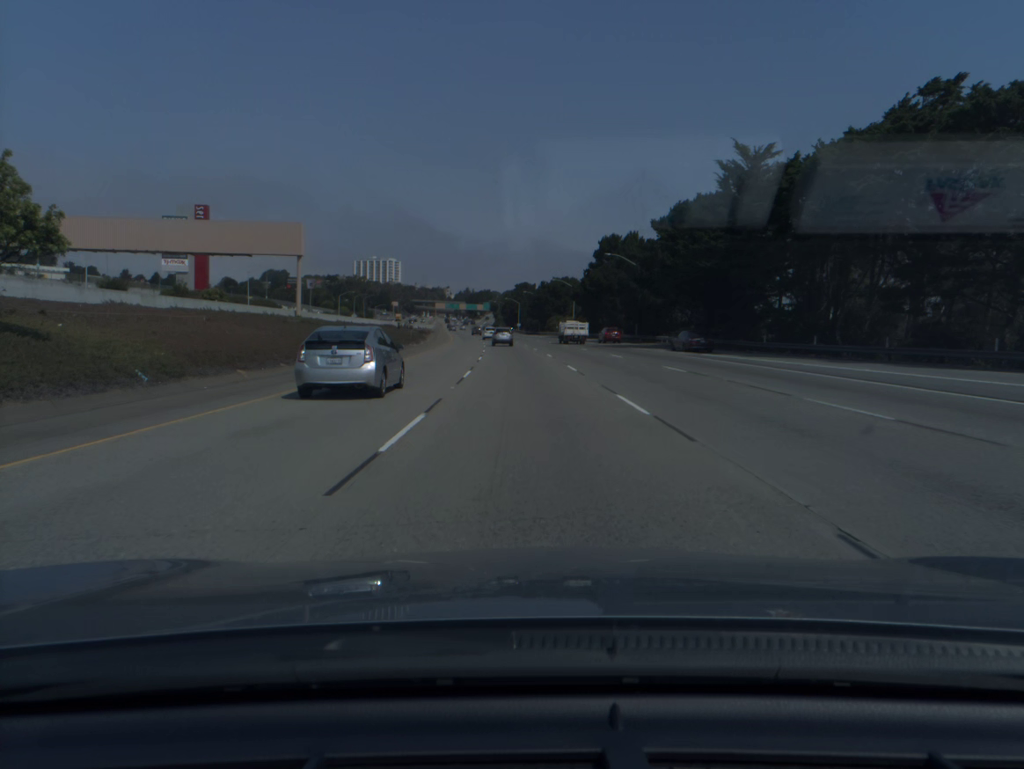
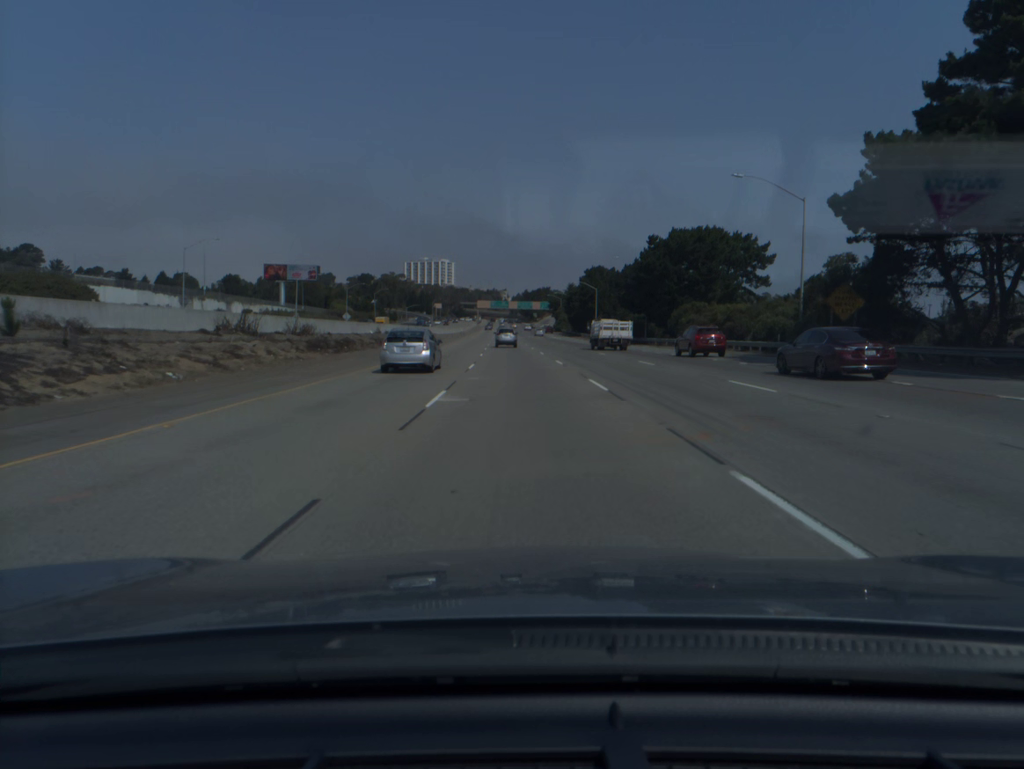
(-3.4, +96.8) m; -4°
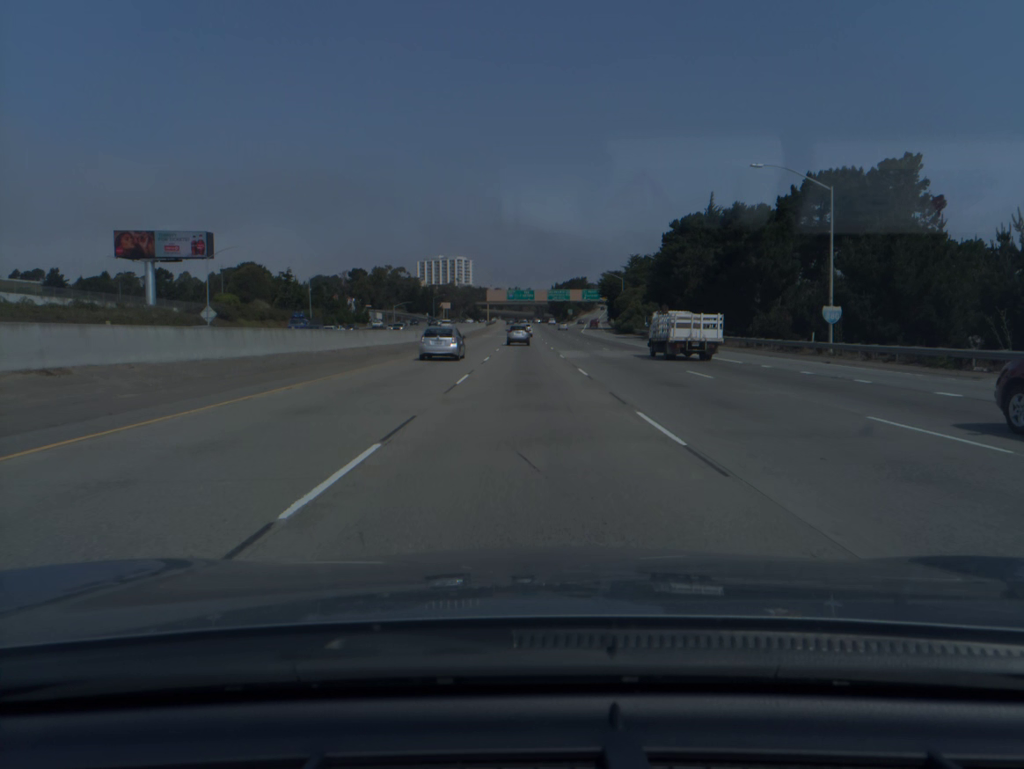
(-2.4, +96.2) m; -2°
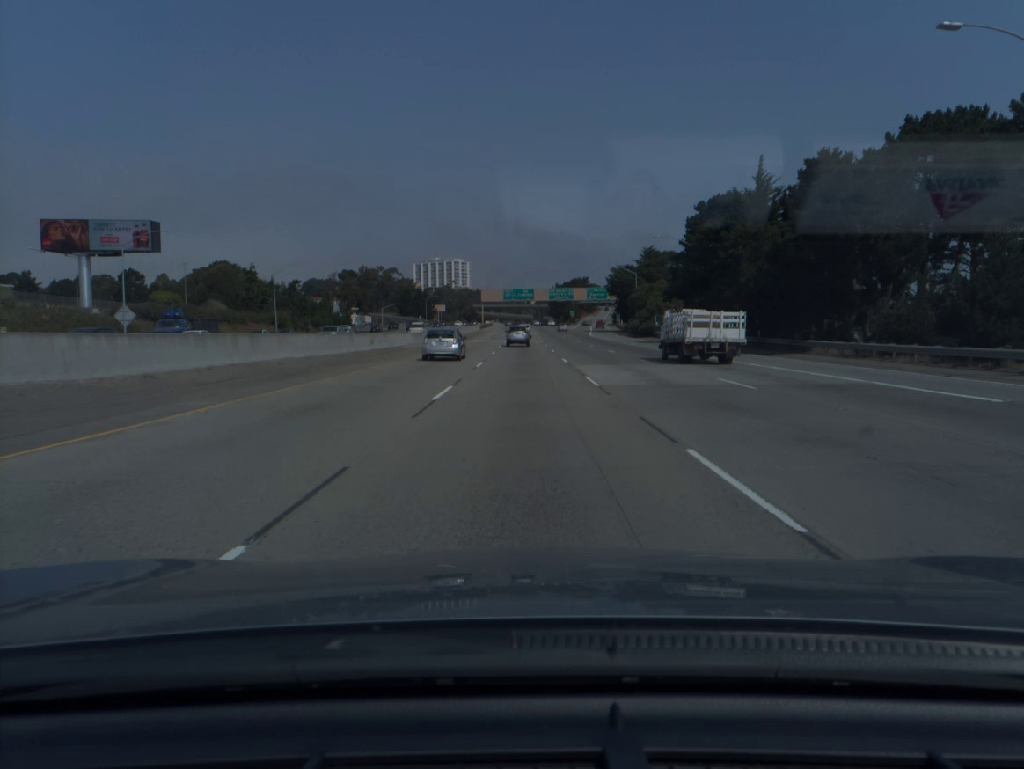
(0.0, +19.1) m; 0°
